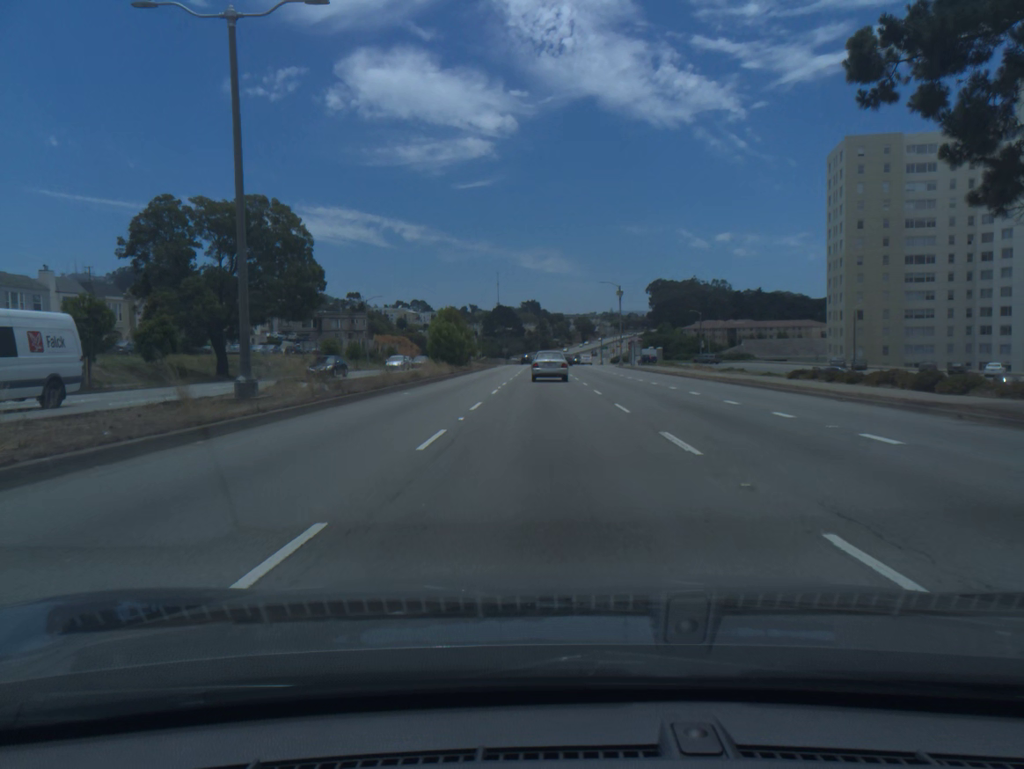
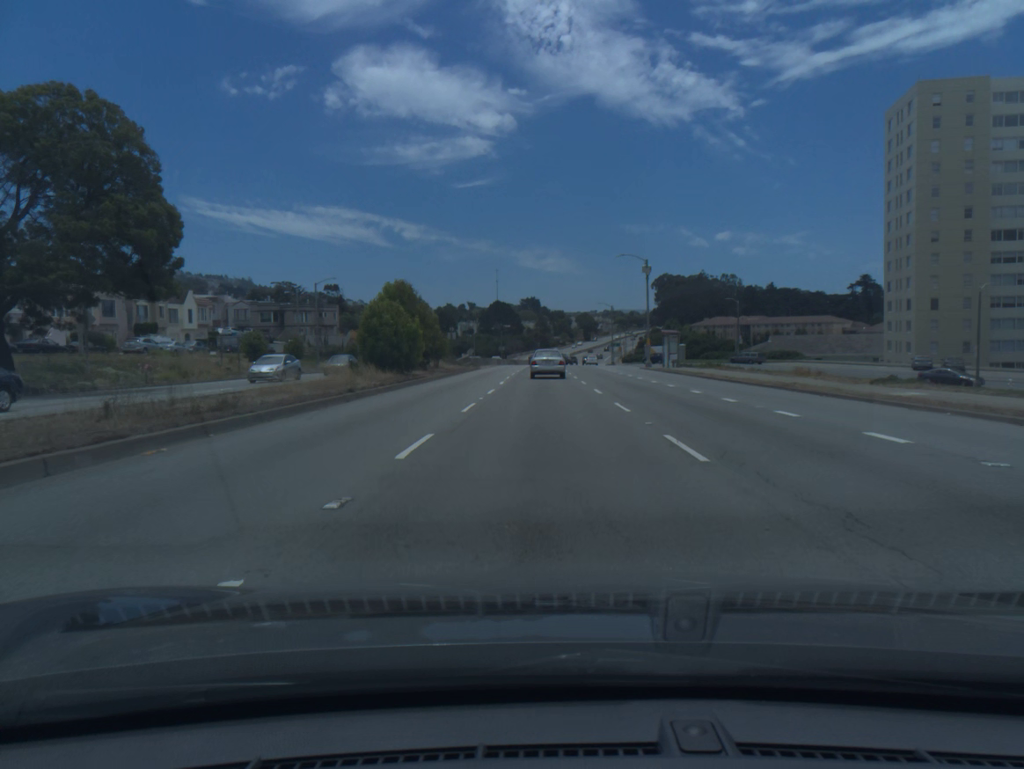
(0.0, +23.4) m; 0°
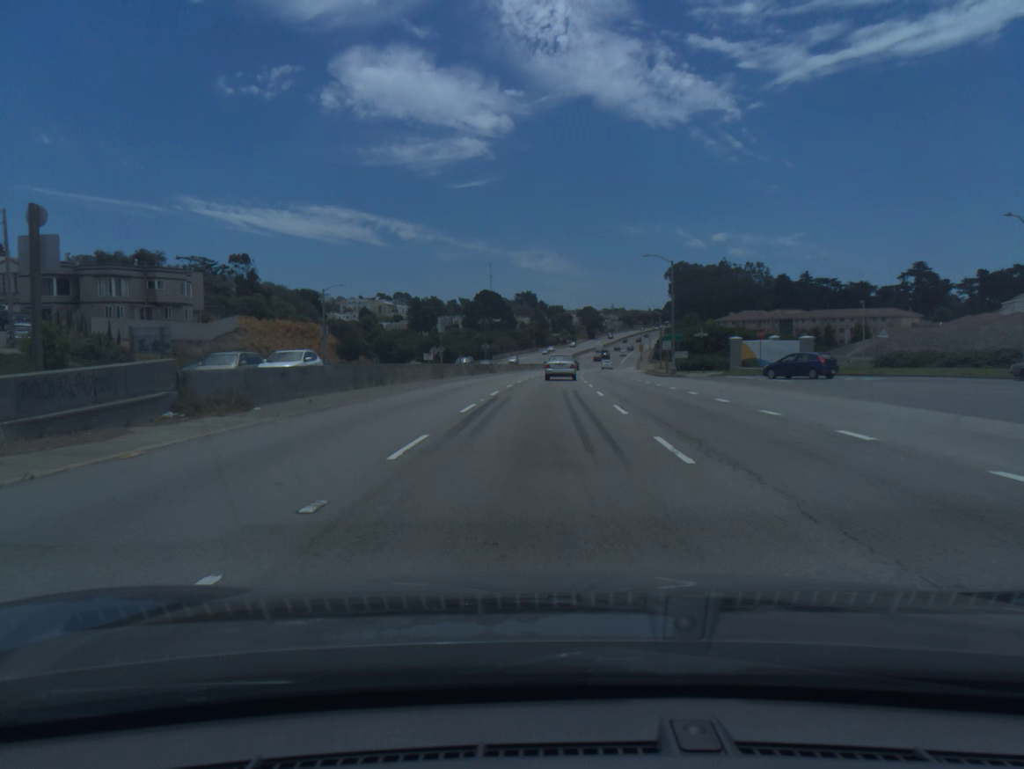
(+0.2, +59.2) m; 0°
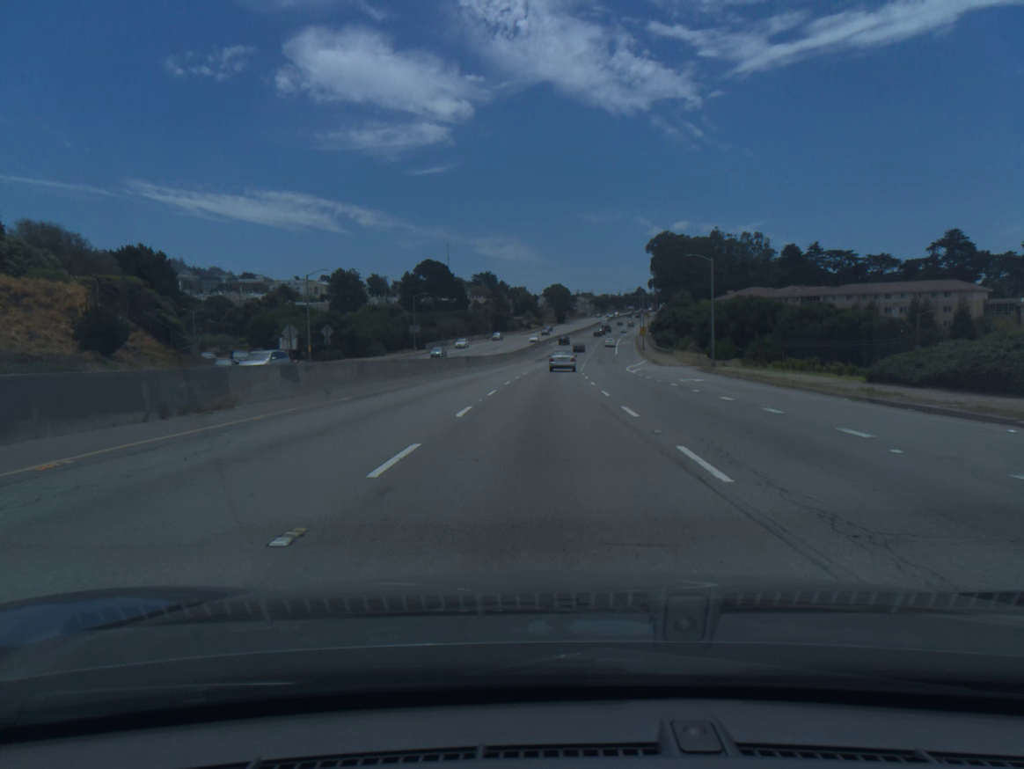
(+1.3, +60.5) m; +3°
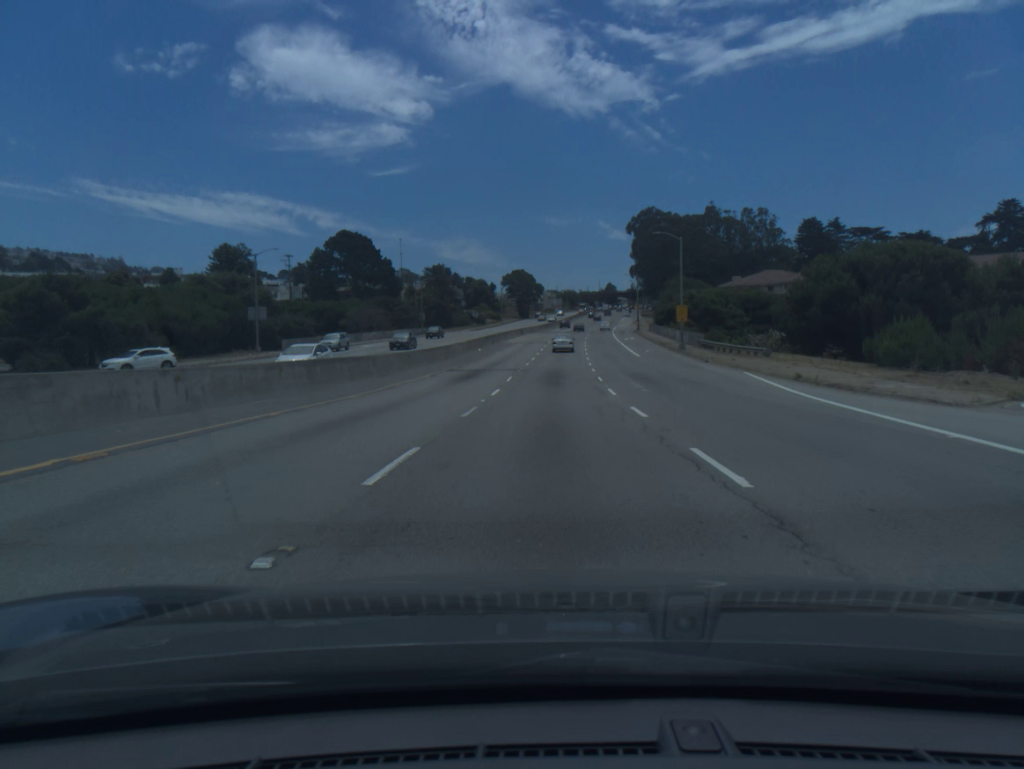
(+1.2, +59.7) m; +3°
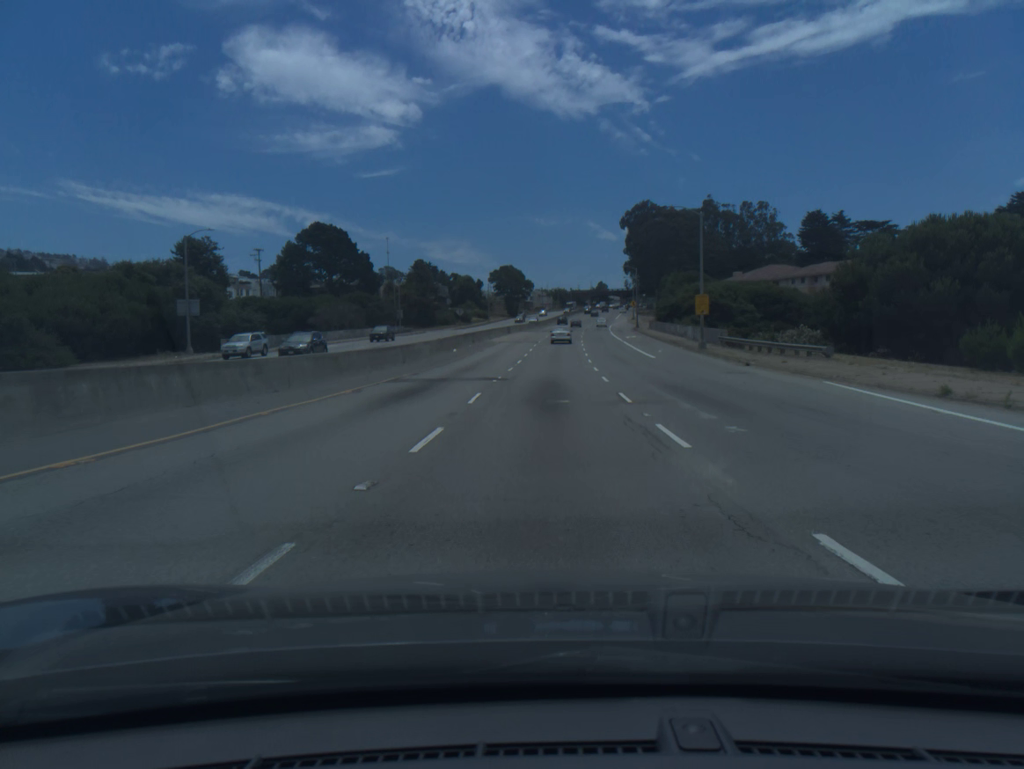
(+0.1, +12.1) m; +1°
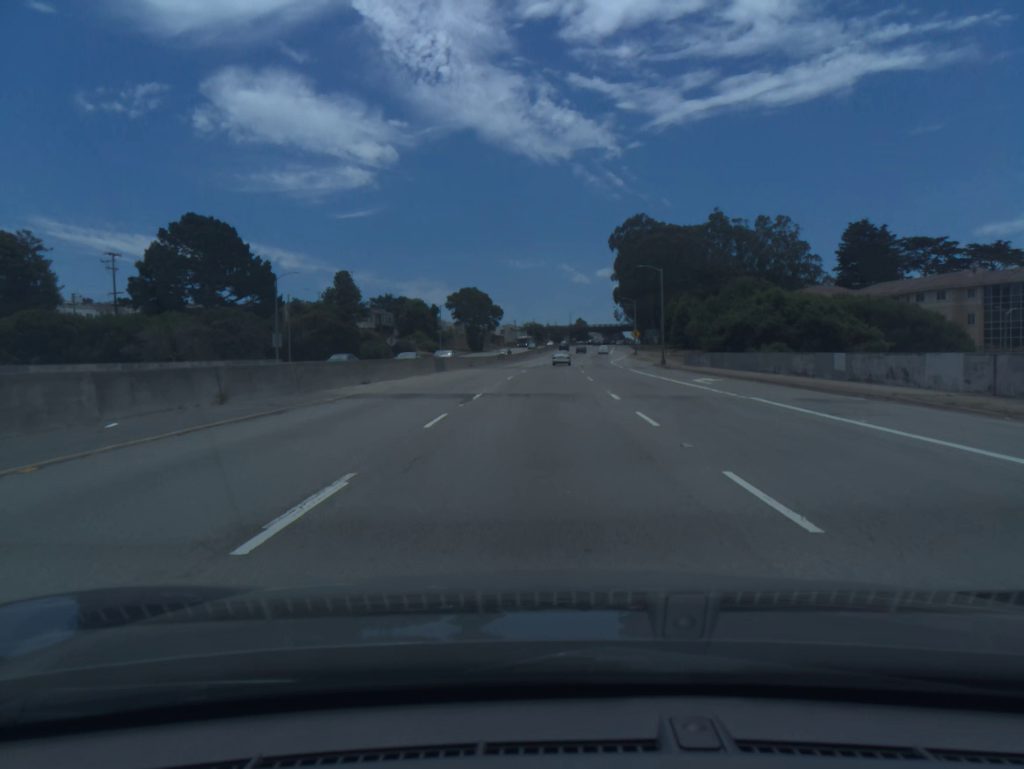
(+0.9, +48.5) m; +2°
